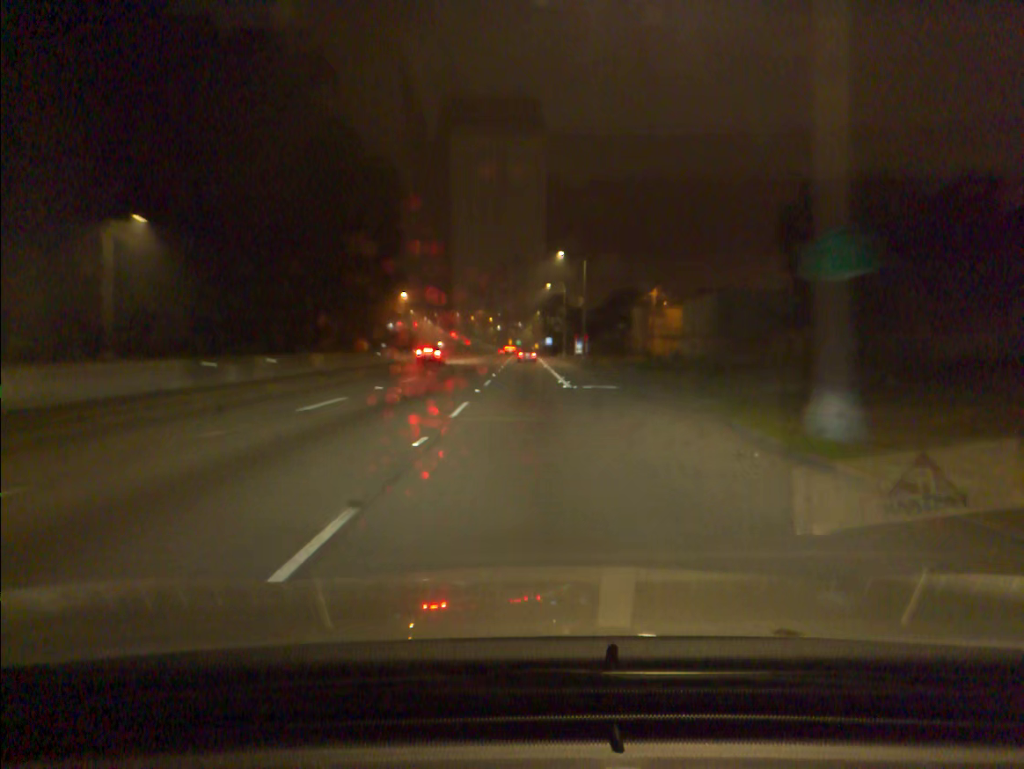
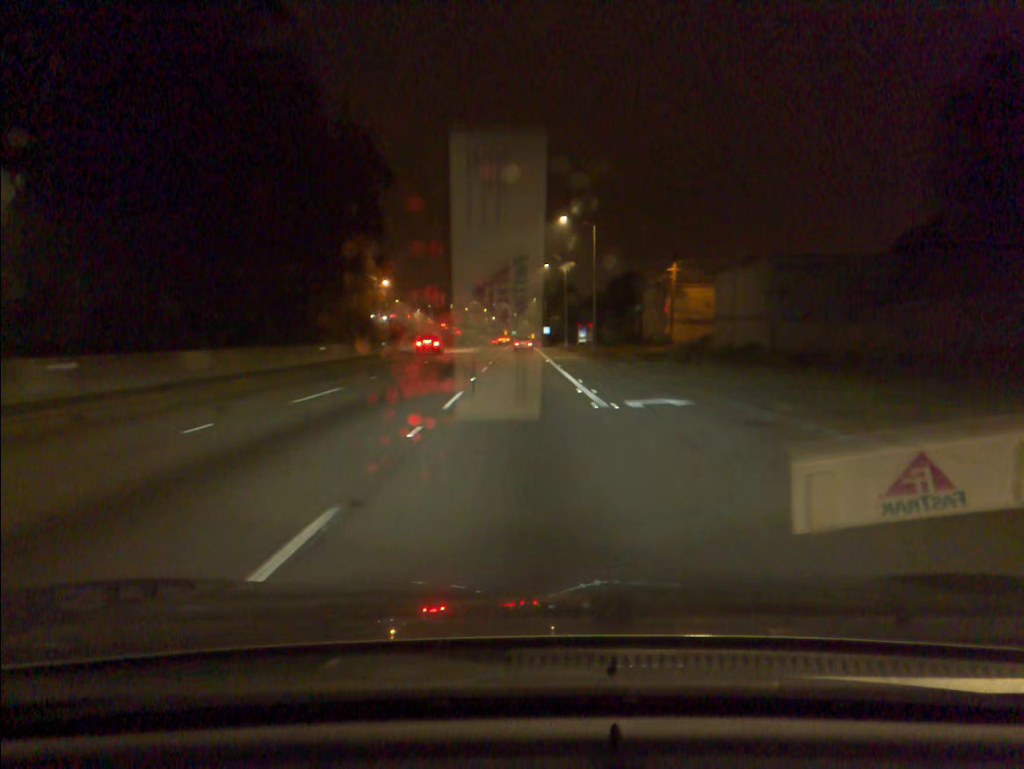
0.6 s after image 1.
(+0.1, +14.8) m; 0°
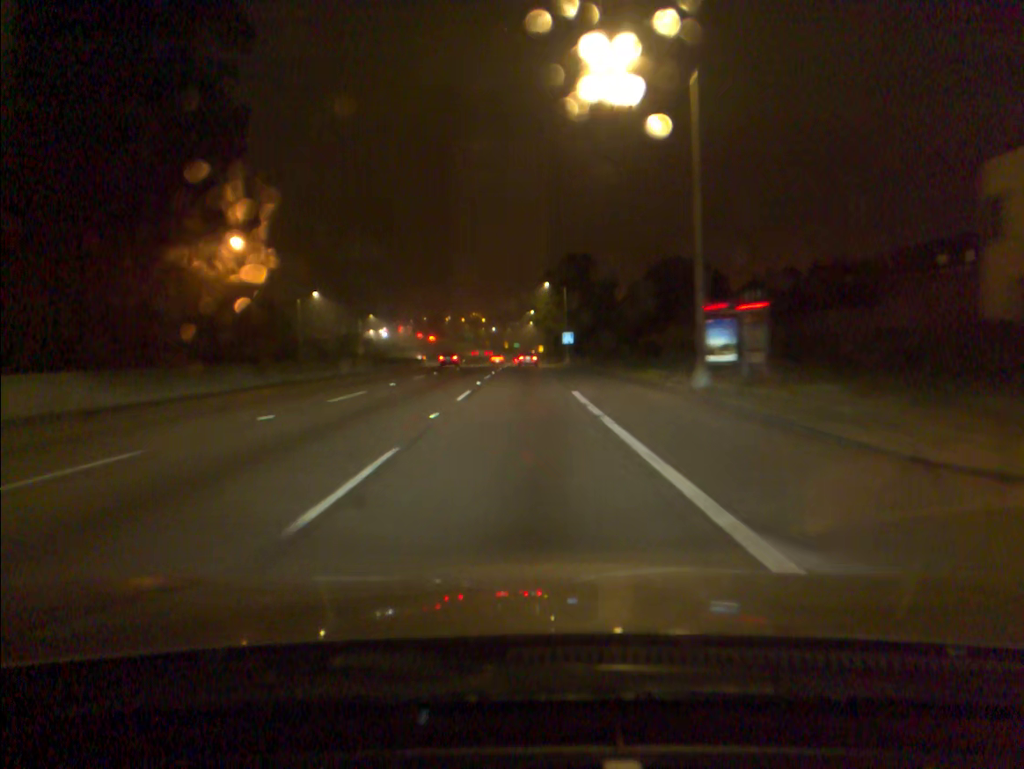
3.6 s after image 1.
(-0.2, +70.3) m; -1°
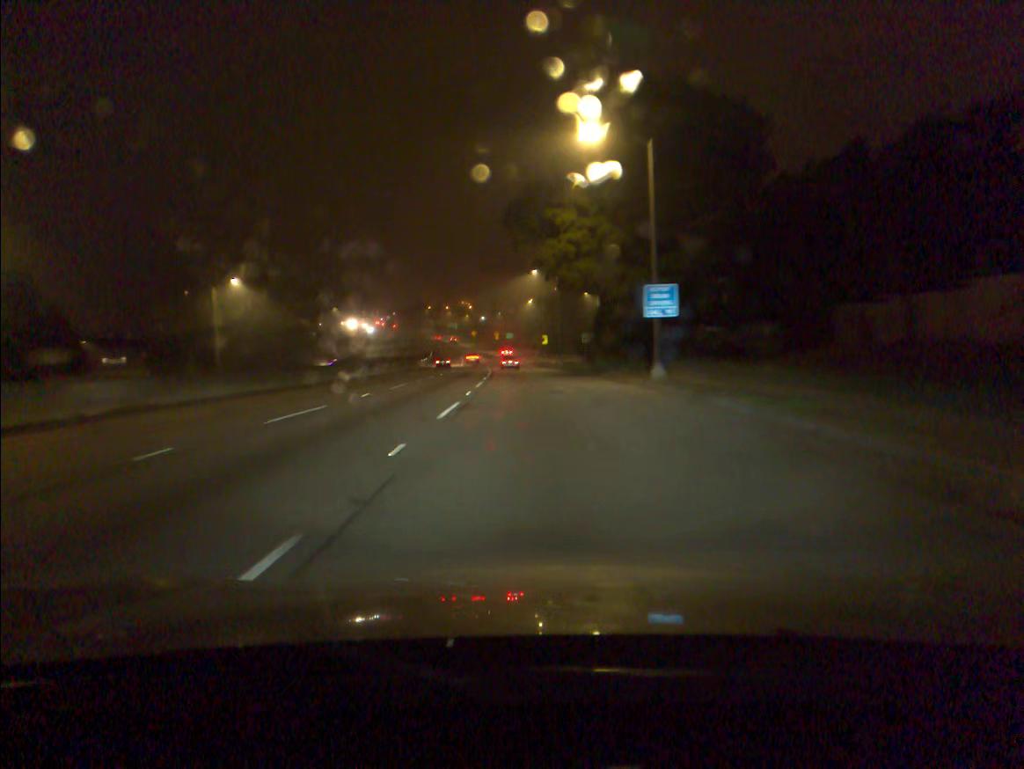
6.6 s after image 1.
(+0.2, +63.9) m; +1°
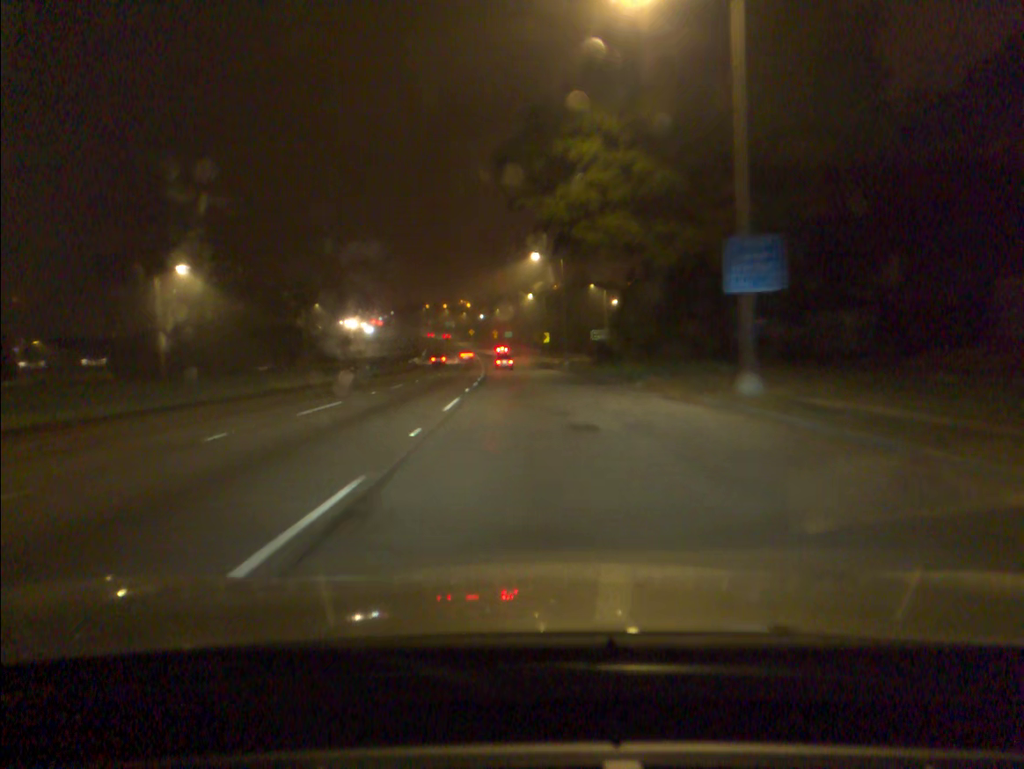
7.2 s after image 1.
(0.0, +12.6) m; 0°
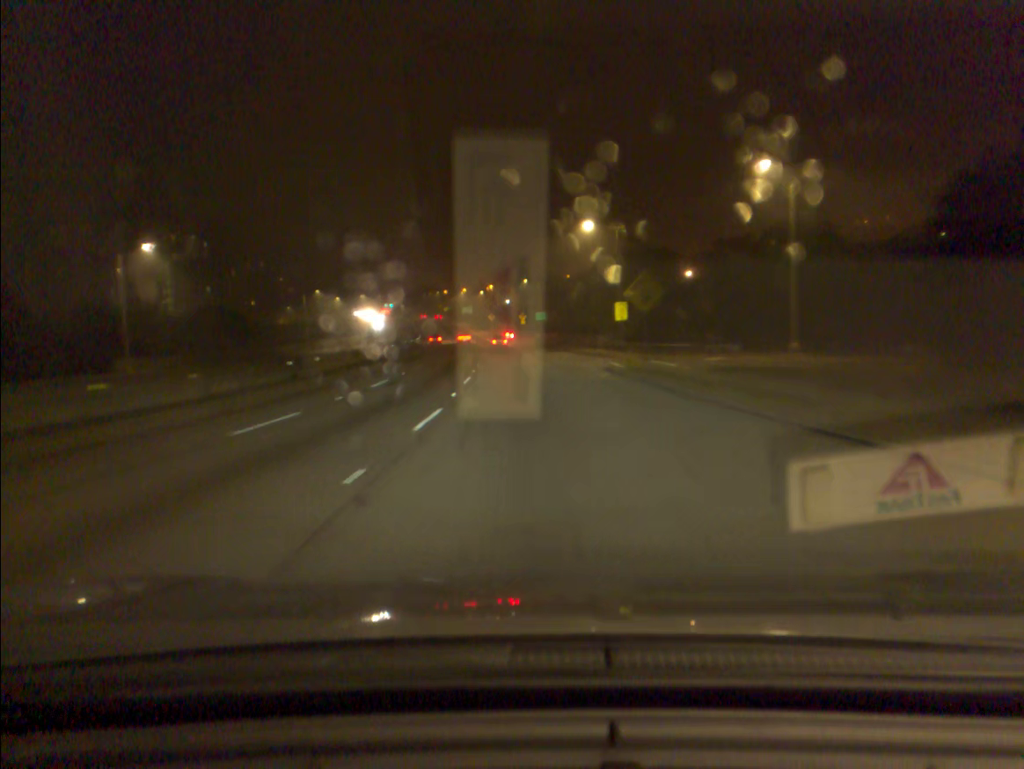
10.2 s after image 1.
(-1.6, +63.4) m; -2°
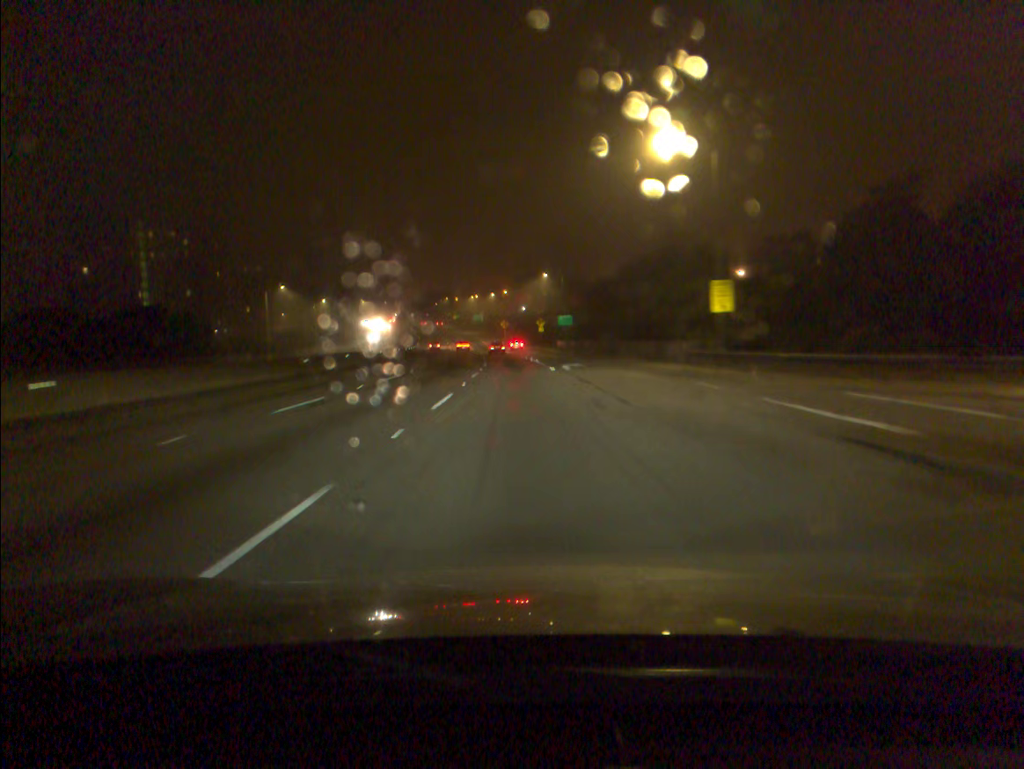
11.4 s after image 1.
(-0.3, +26.0) m; -1°
